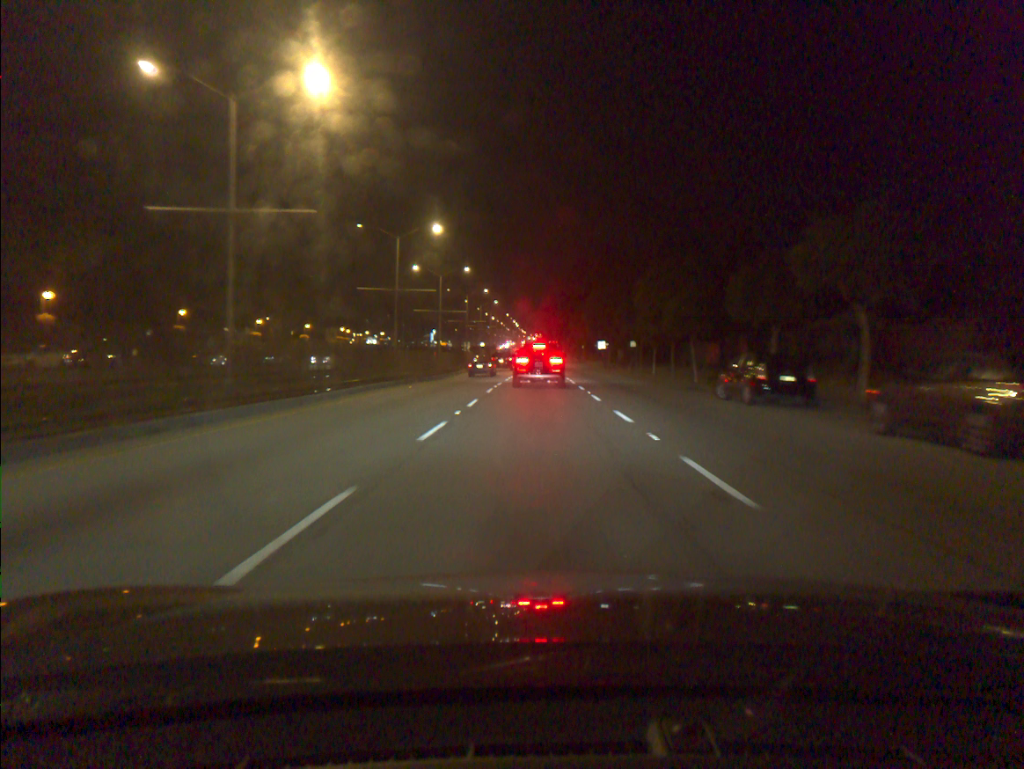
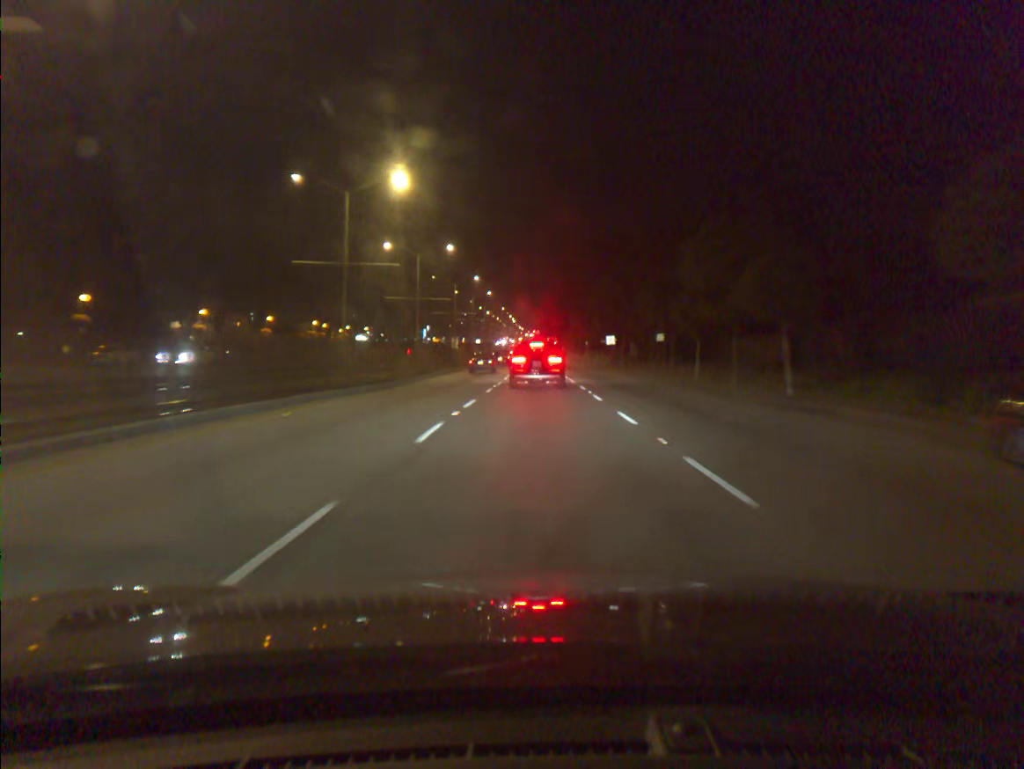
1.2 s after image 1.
(0.0, +15.2) m; 0°
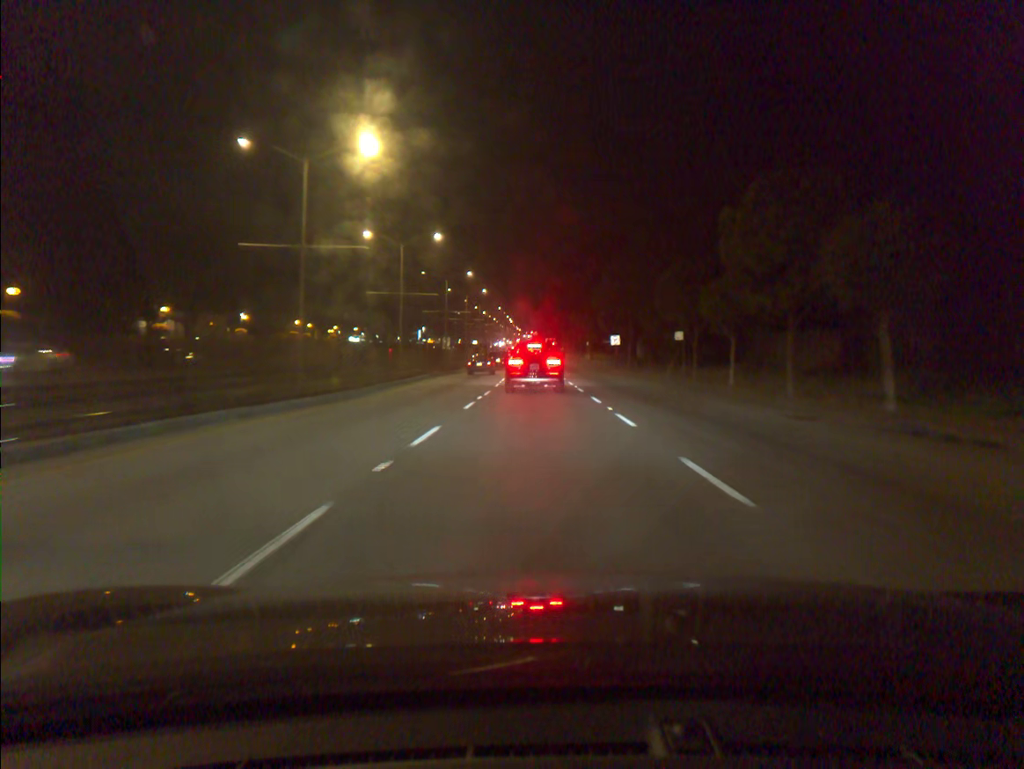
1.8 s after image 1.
(0.0, +7.3) m; 0°
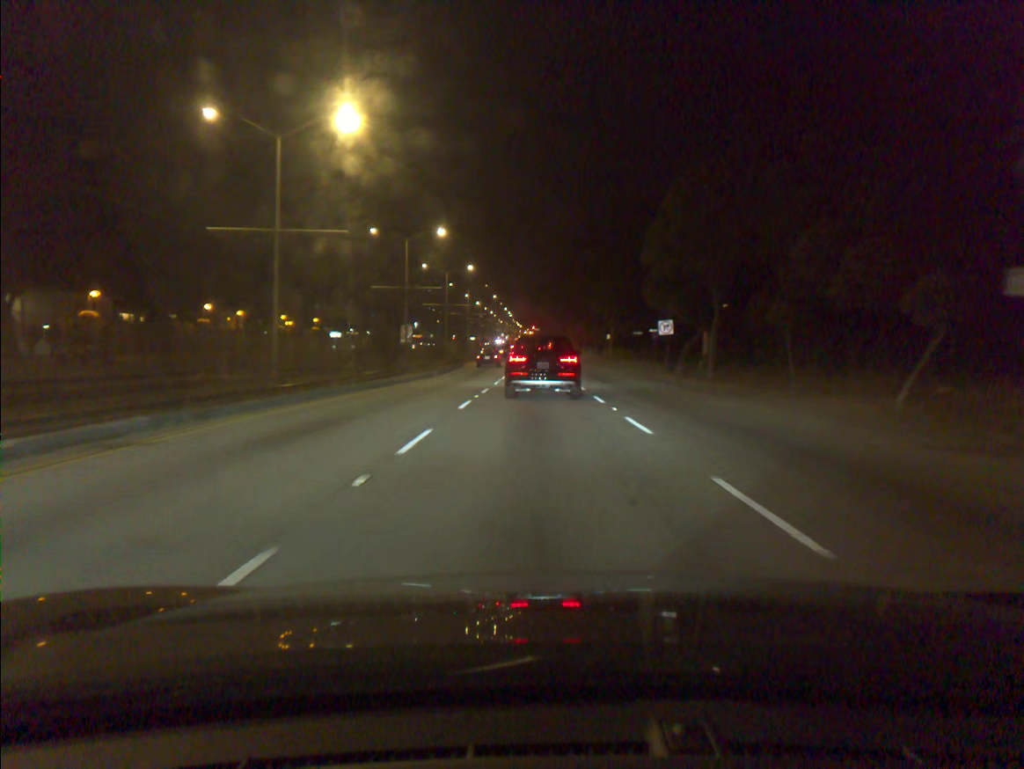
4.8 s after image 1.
(0.0, +30.7) m; 0°
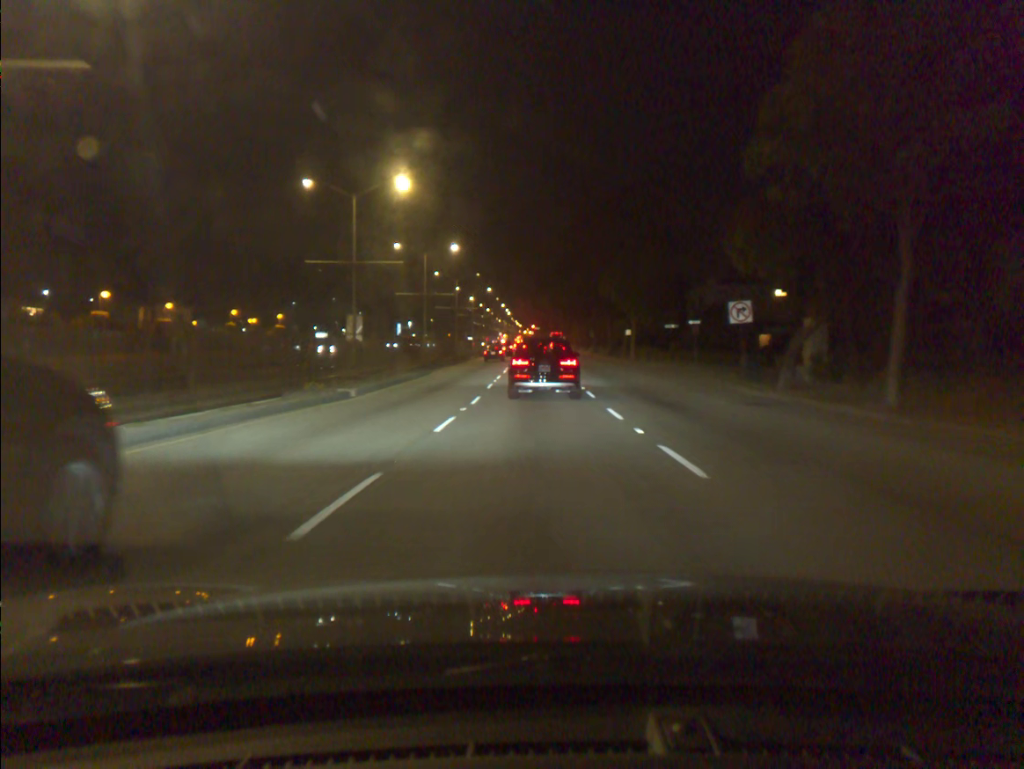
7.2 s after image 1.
(-0.1, +18.7) m; 0°
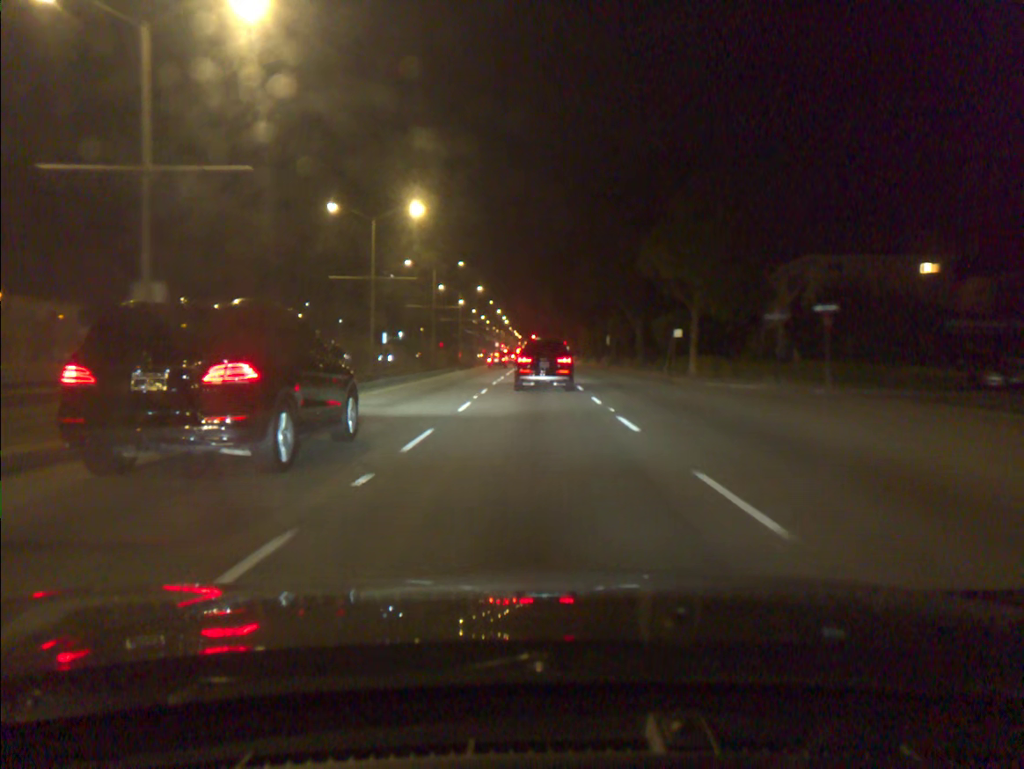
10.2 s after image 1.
(+0.1, +24.6) m; 0°
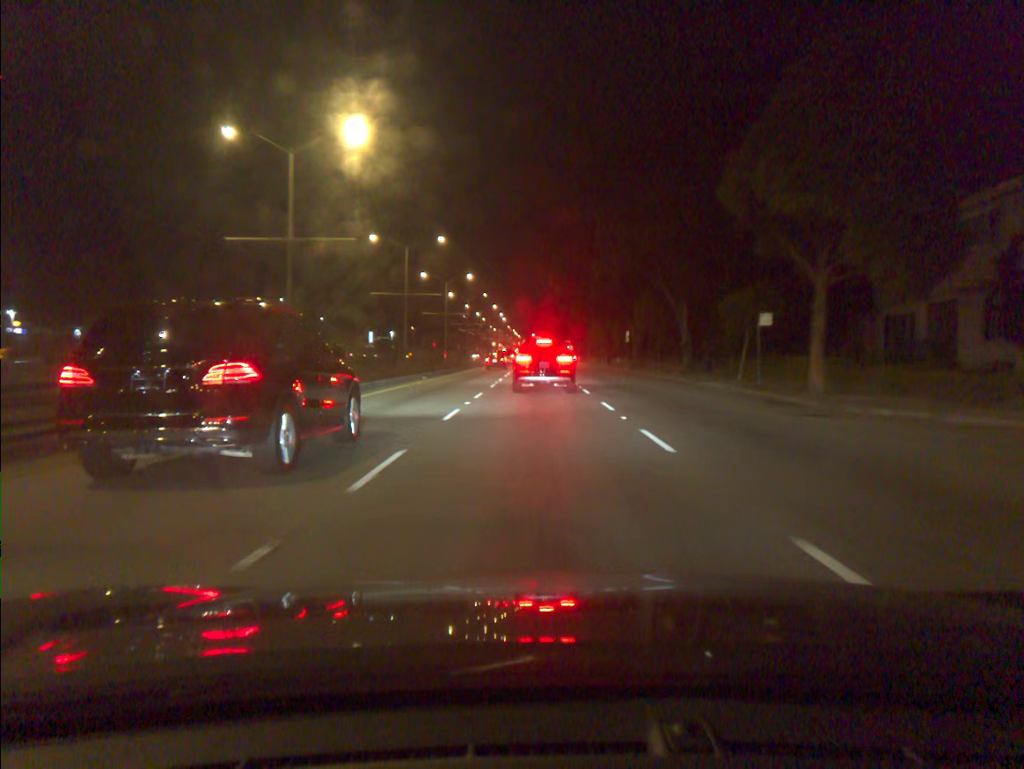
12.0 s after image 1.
(-0.1, +17.4) m; 0°
